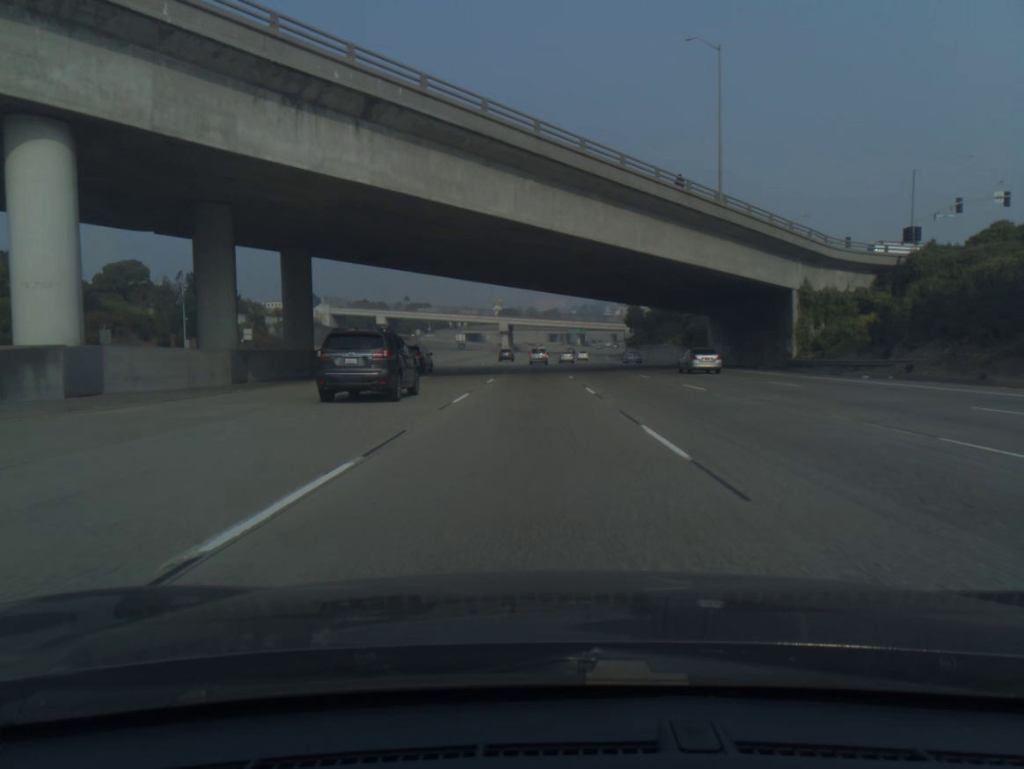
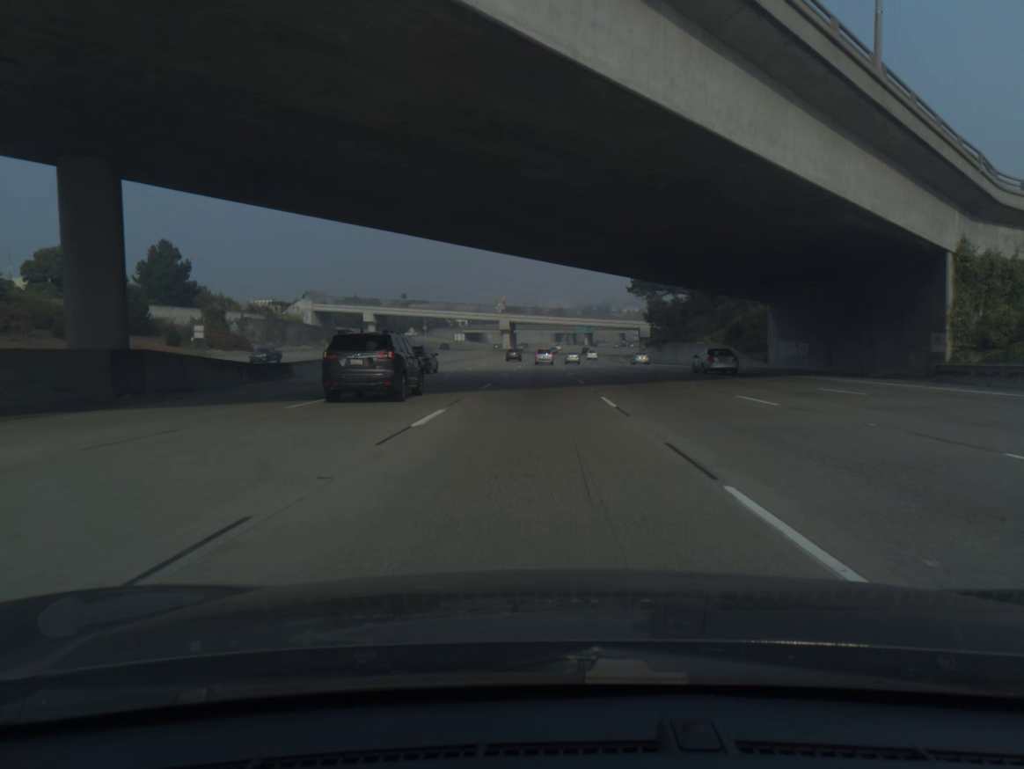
(-0.1, +19.9) m; 0°
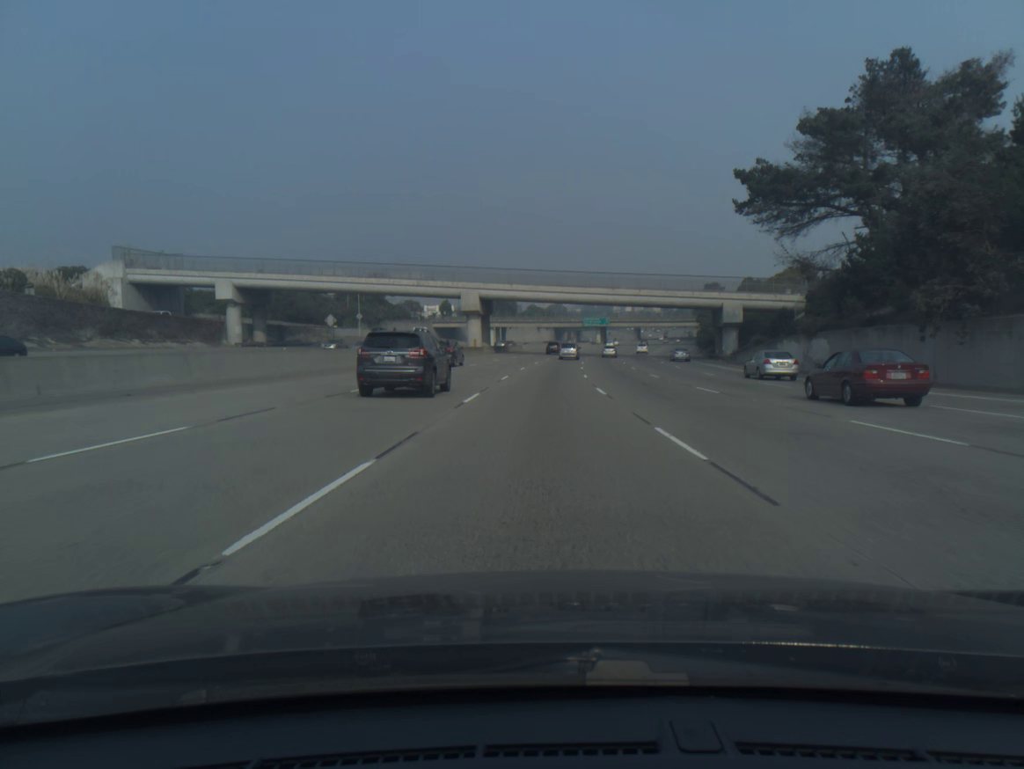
(-0.1, +79.7) m; 0°
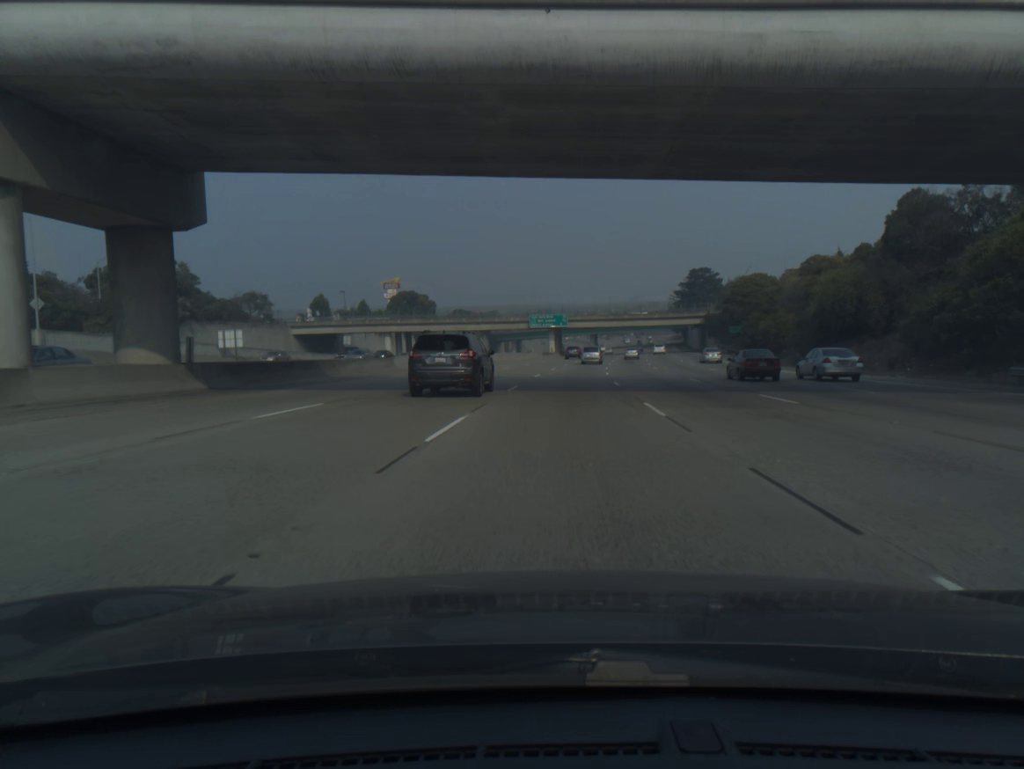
(+2.2, +79.4) m; +4°
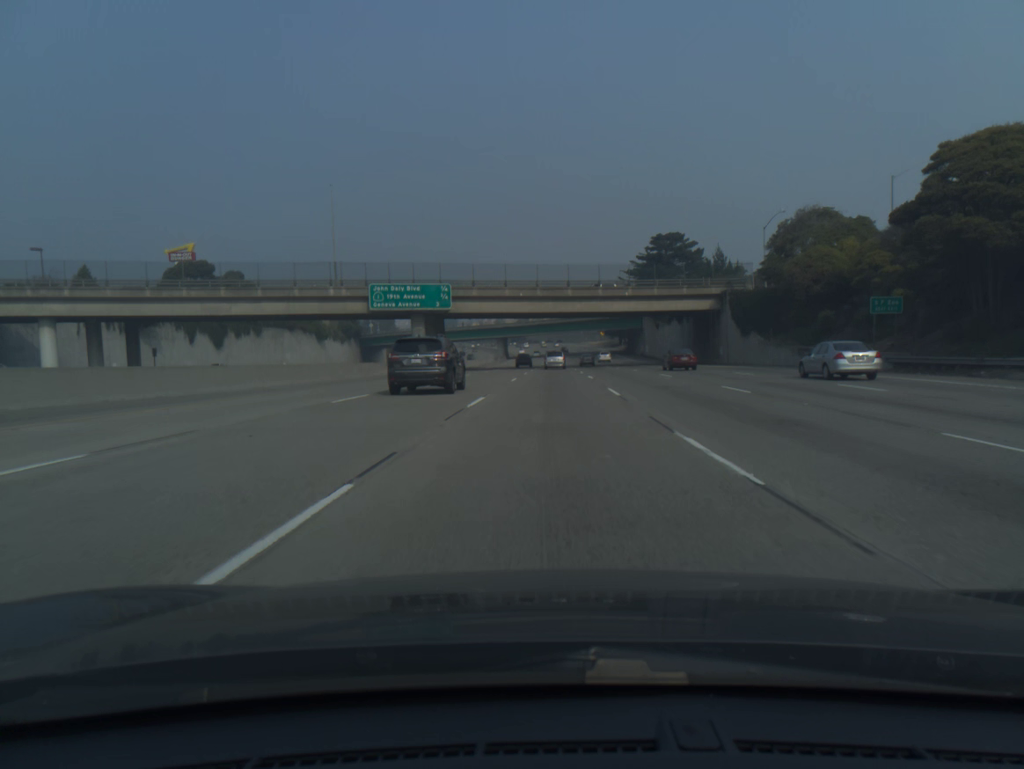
(+4.8, +78.6) m; +7°
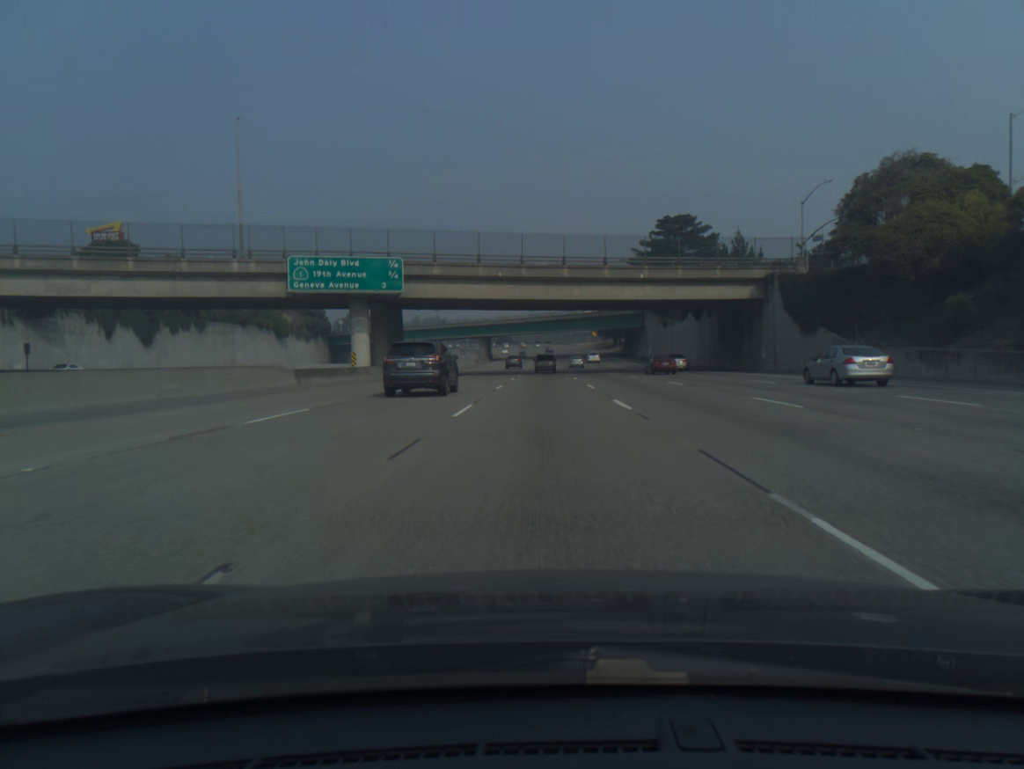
(+0.2, +19.6) m; +1°
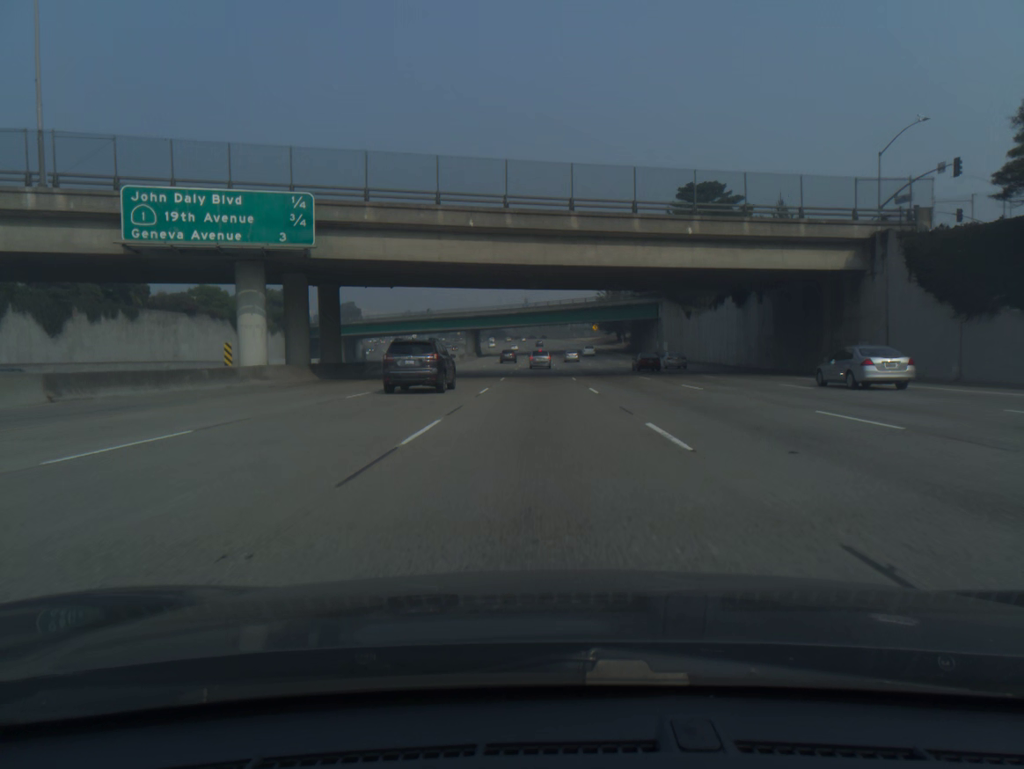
(+0.1, +19.6) m; 0°
